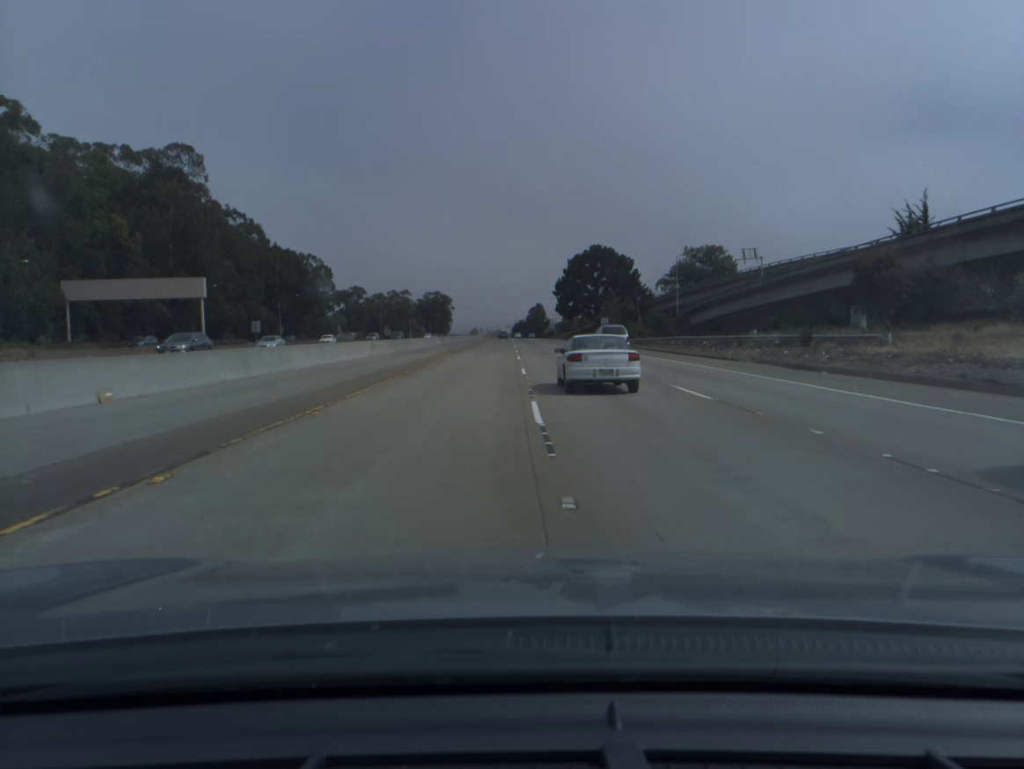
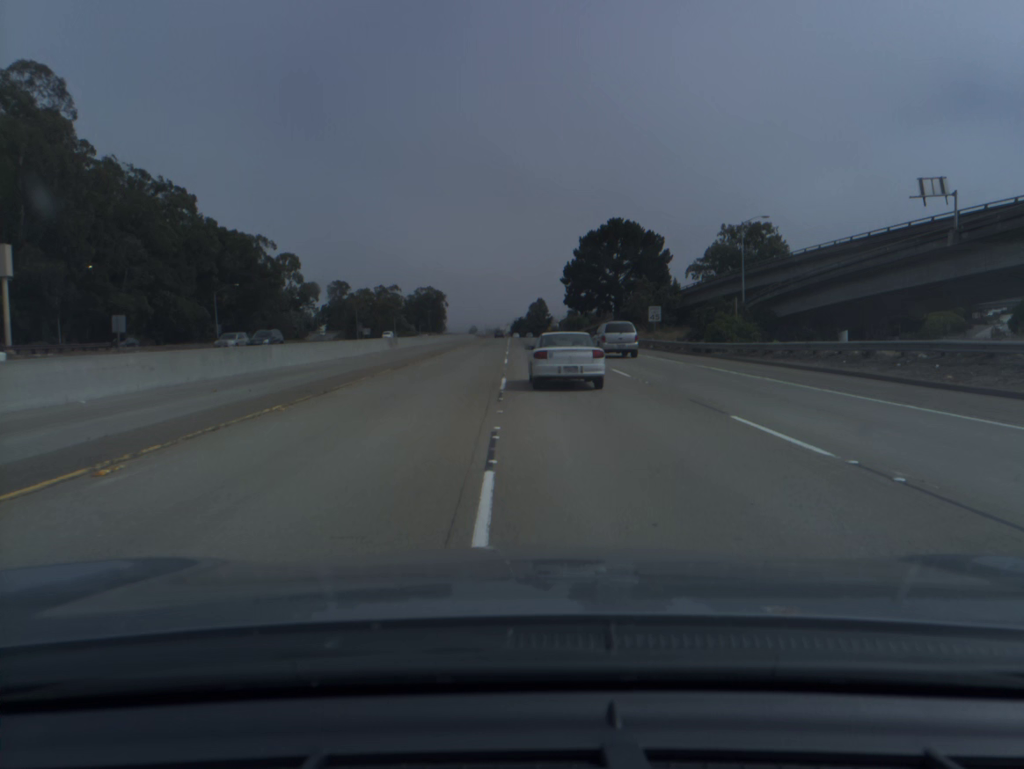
(0.0, +37.0) m; 0°
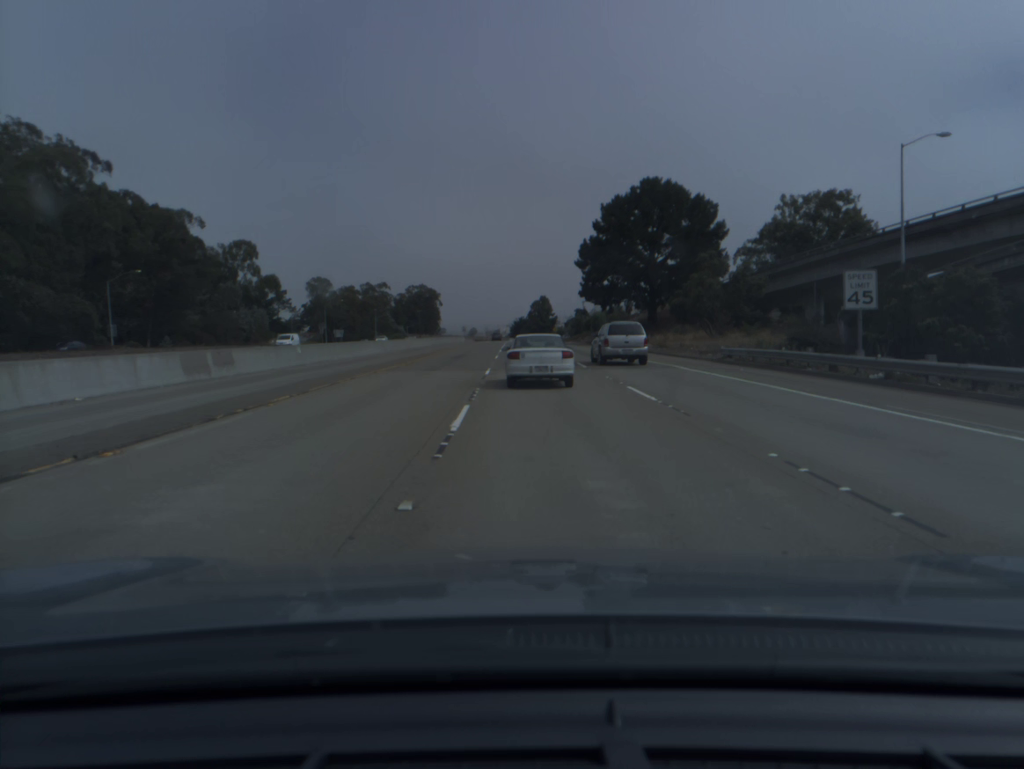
(0.0, +36.1) m; 0°
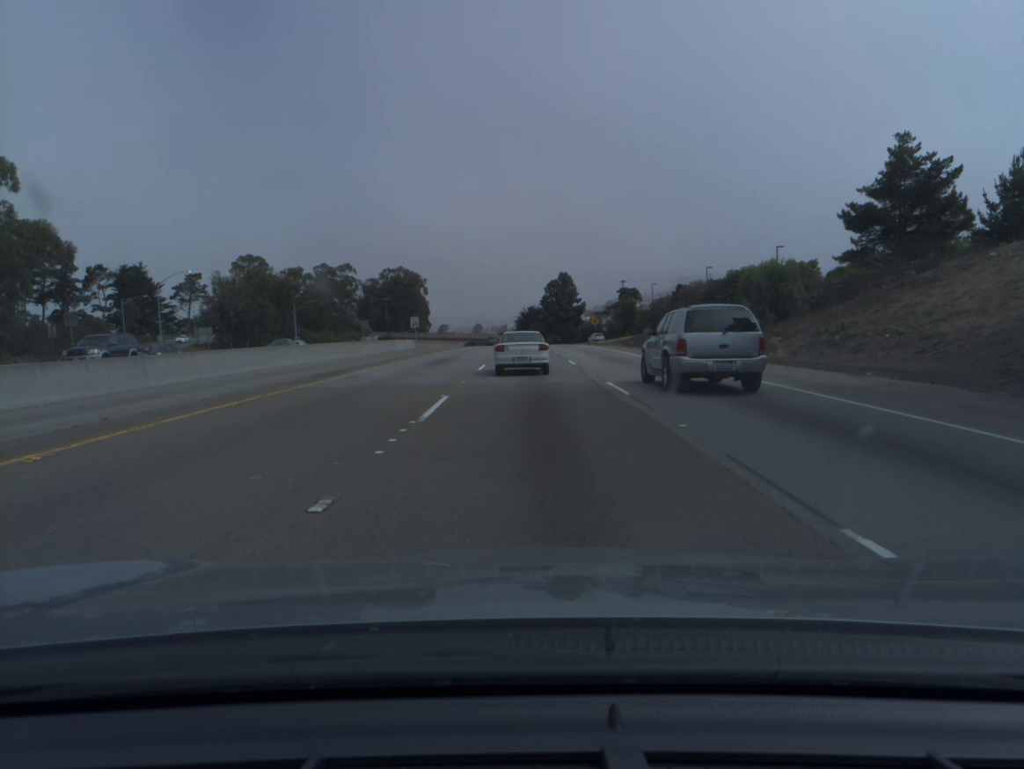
(-0.7, +88.0) m; -1°
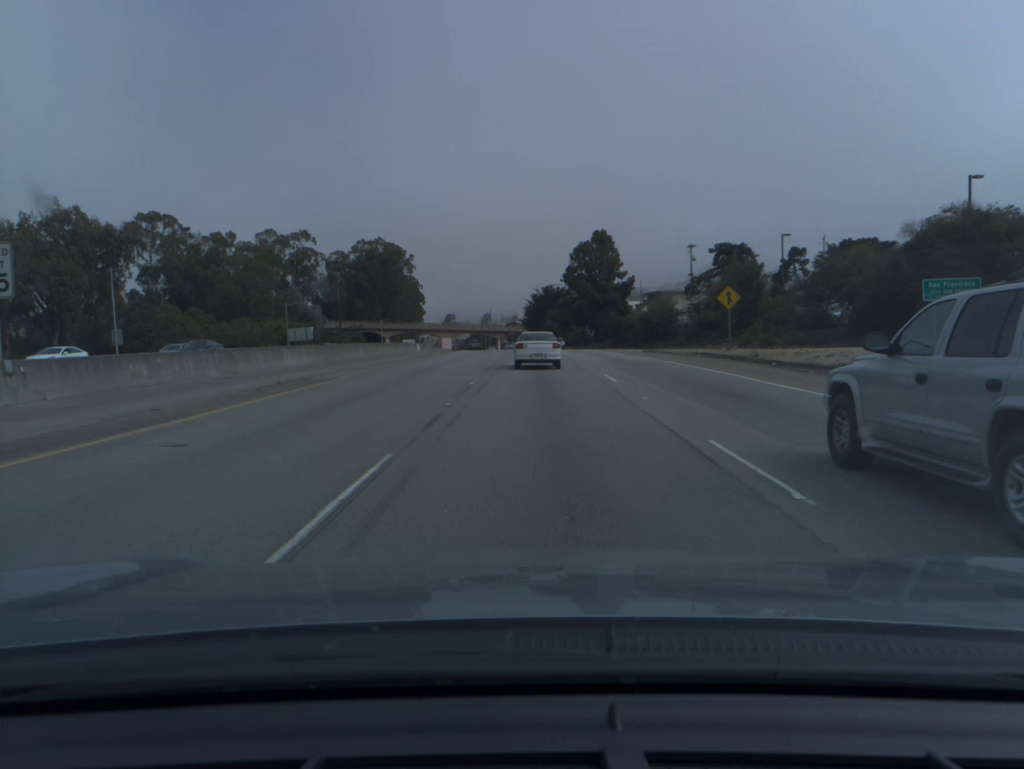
(-0.4, +67.6) m; -1°
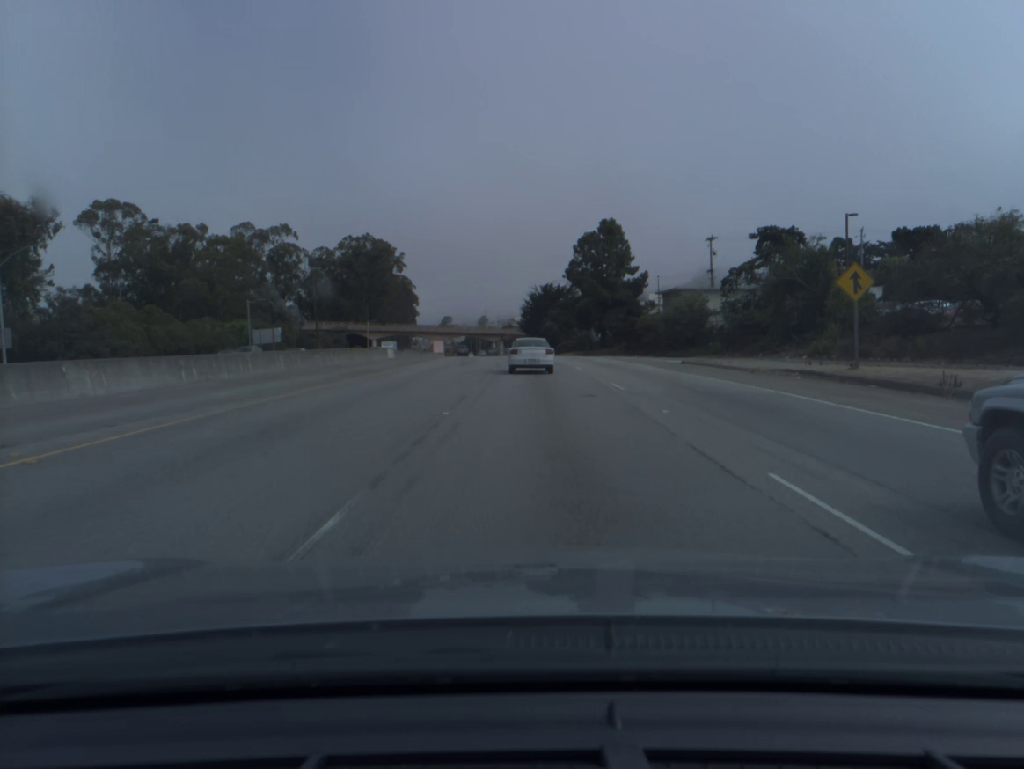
(0.0, +16.6) m; 0°
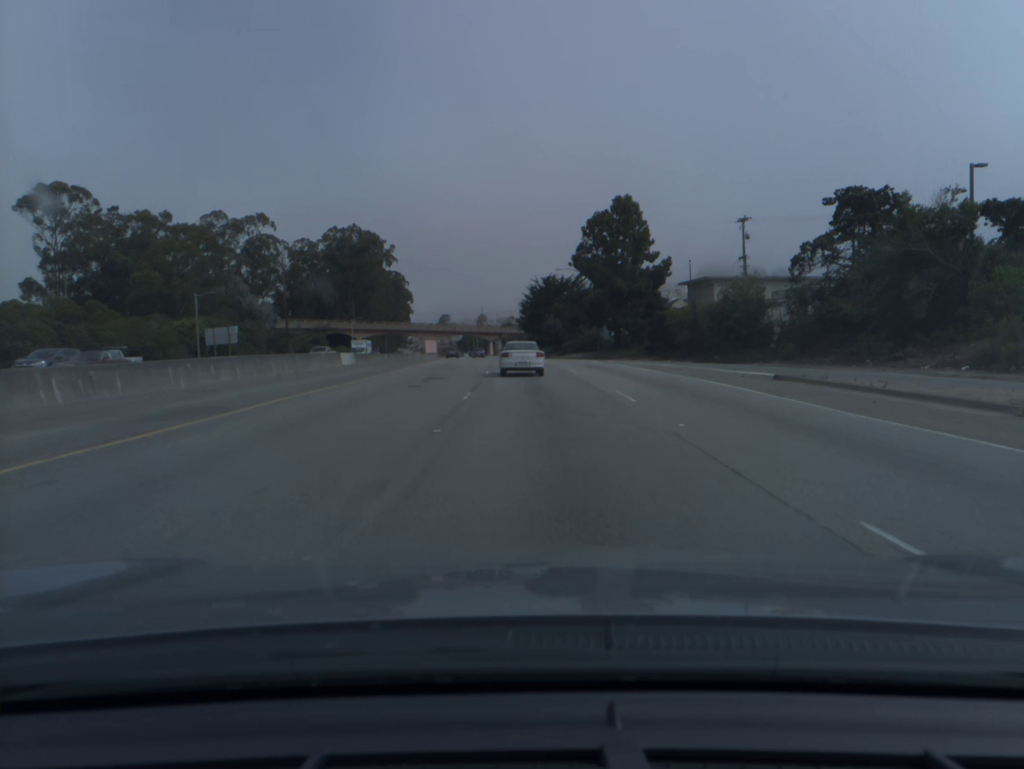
(0.0, +16.5) m; 0°
